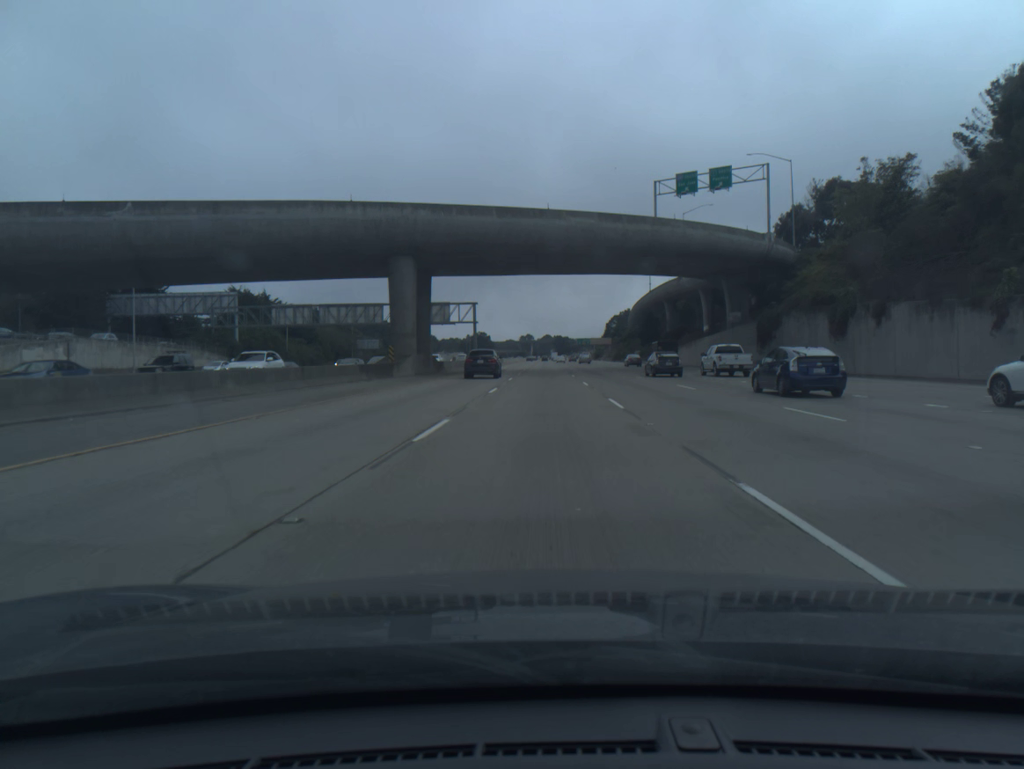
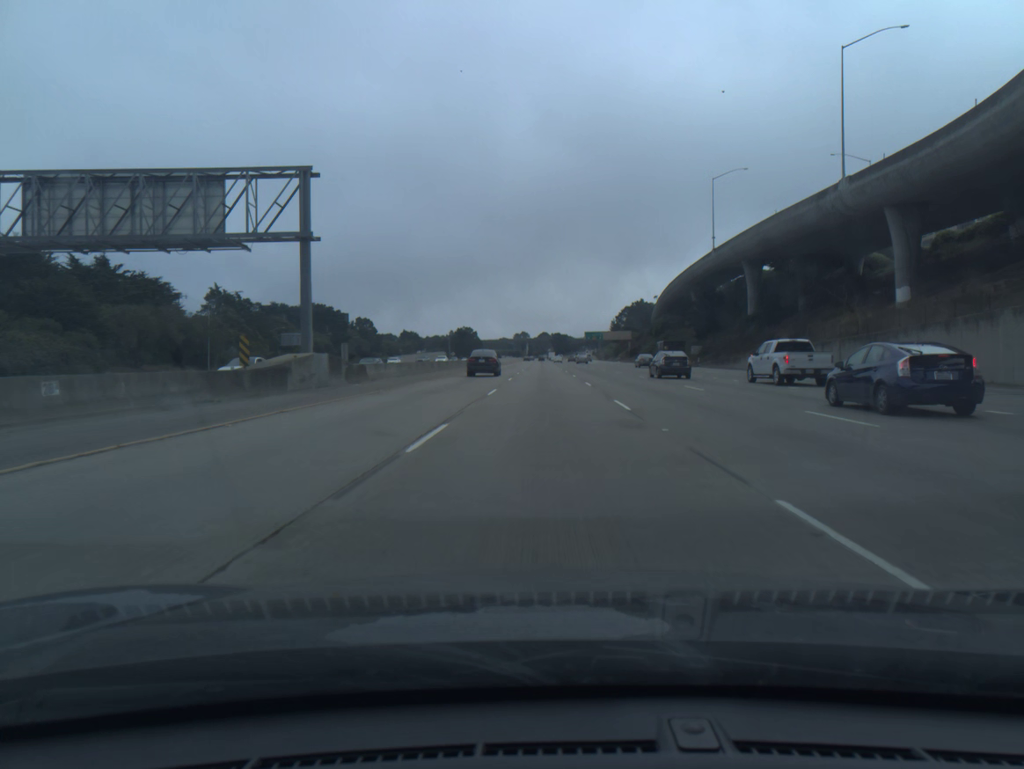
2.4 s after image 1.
(+0.1, +74.3) m; 0°
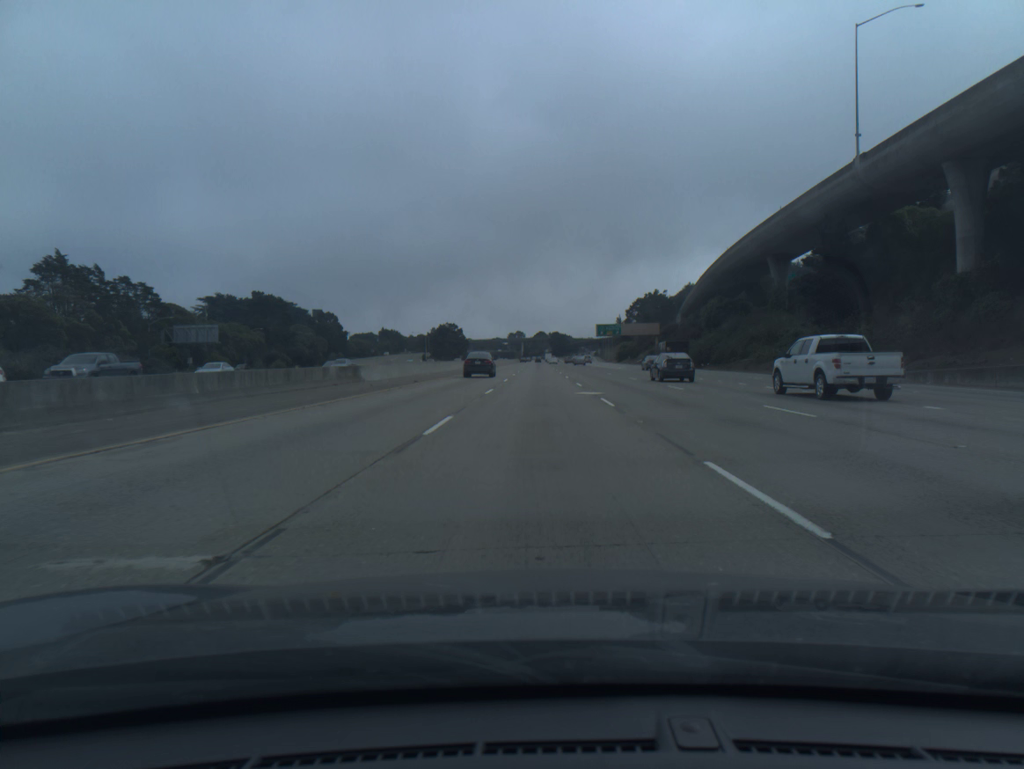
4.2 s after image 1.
(+0.1, +55.8) m; 0°
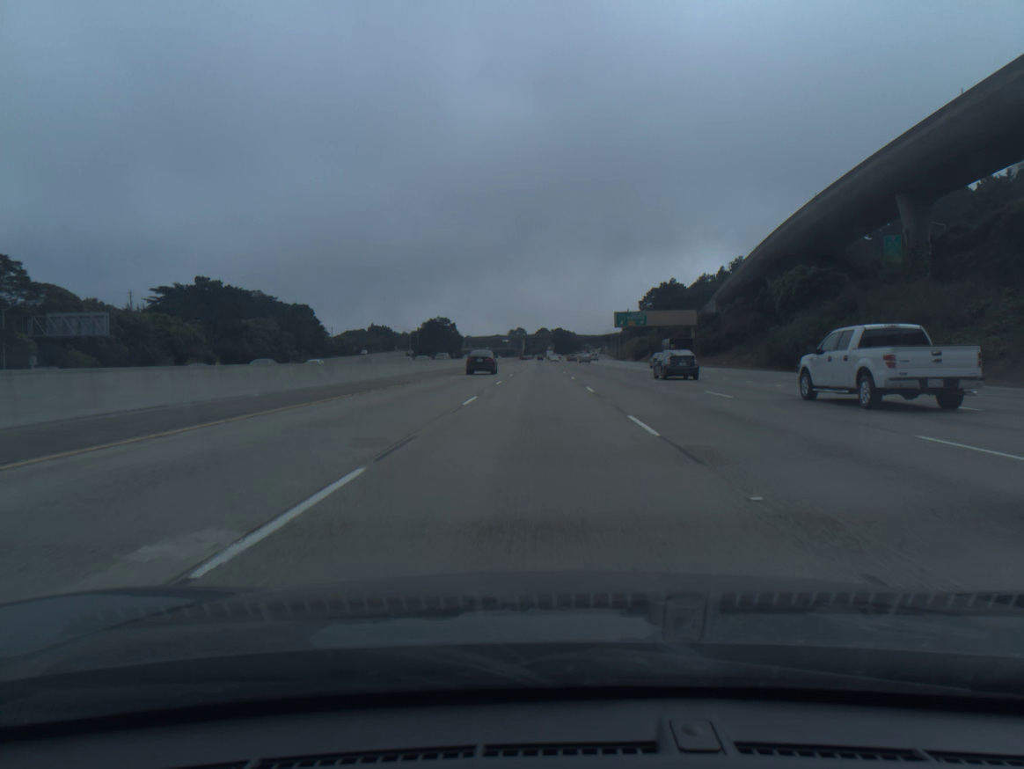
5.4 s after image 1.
(0.0, +37.3) m; 0°
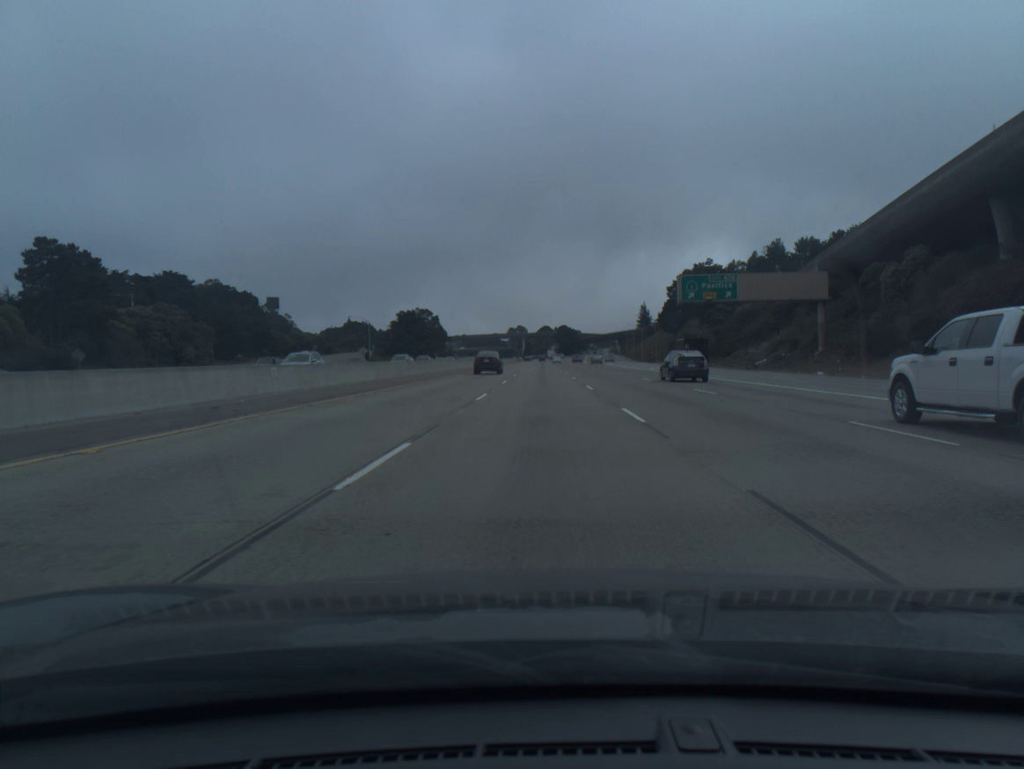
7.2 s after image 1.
(-0.1, +55.9) m; 0°
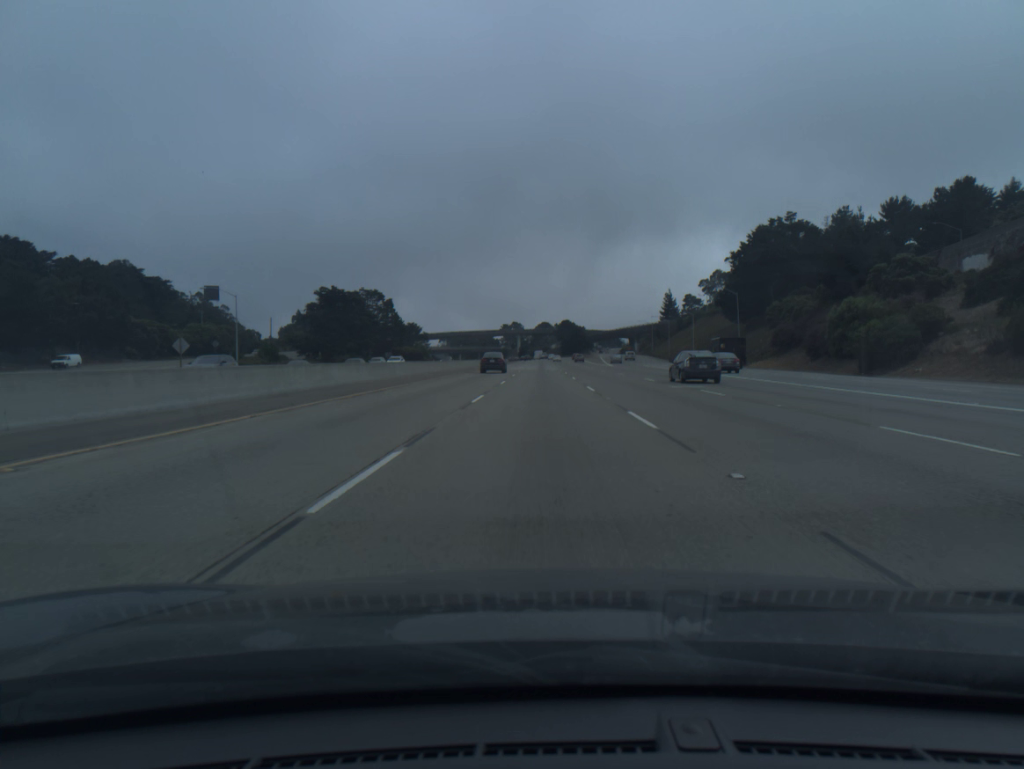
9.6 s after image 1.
(0.0, +74.4) m; 0°
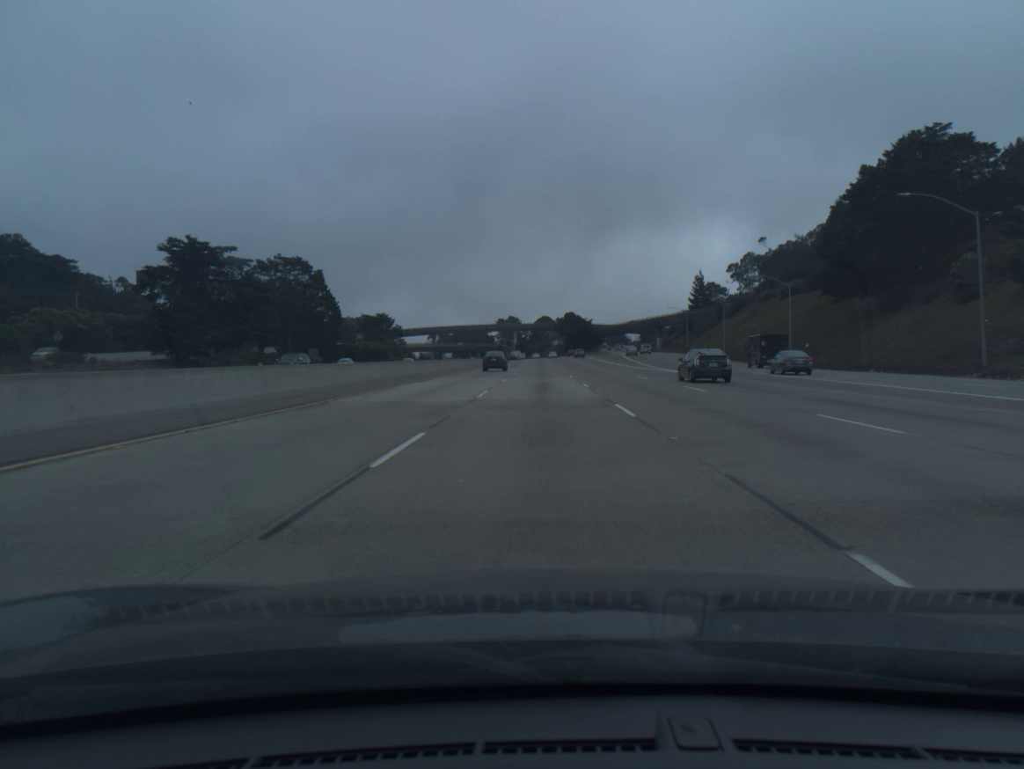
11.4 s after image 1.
(0.0, +55.9) m; 0°
